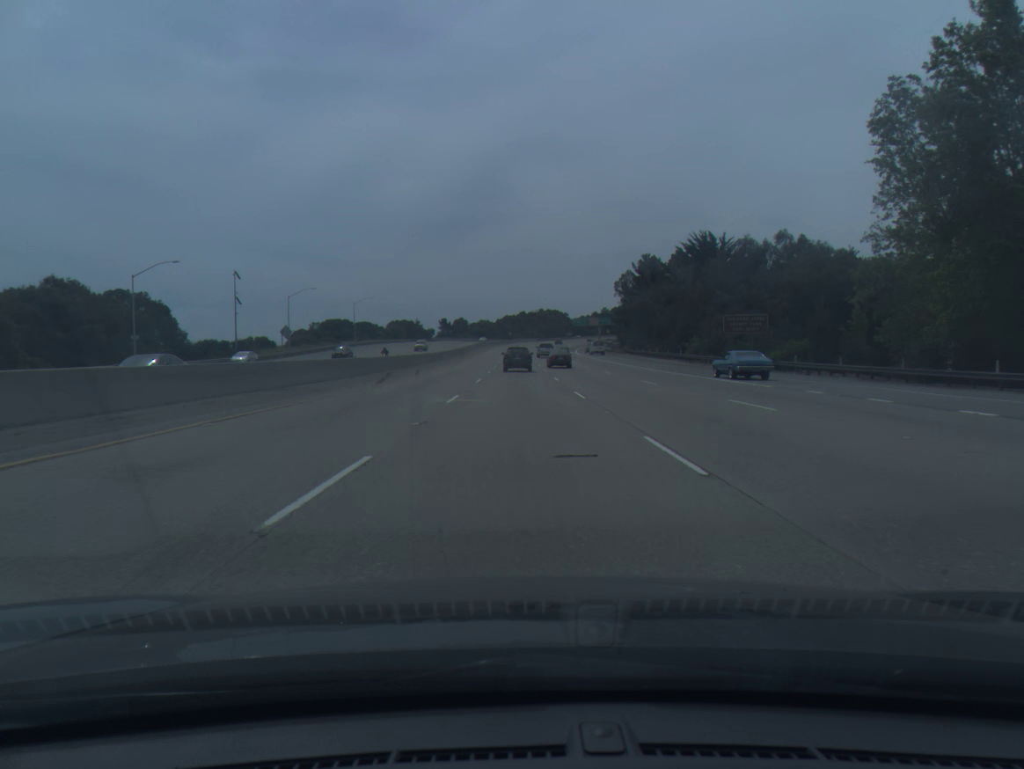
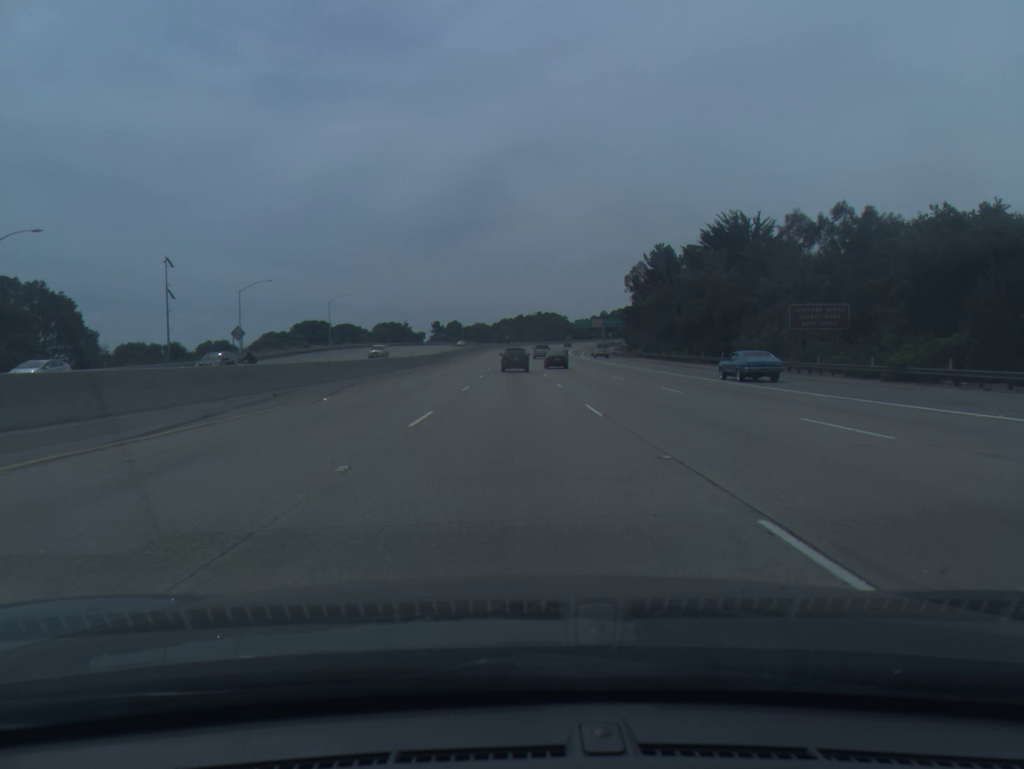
(+0.1, +20.0) m; 0°
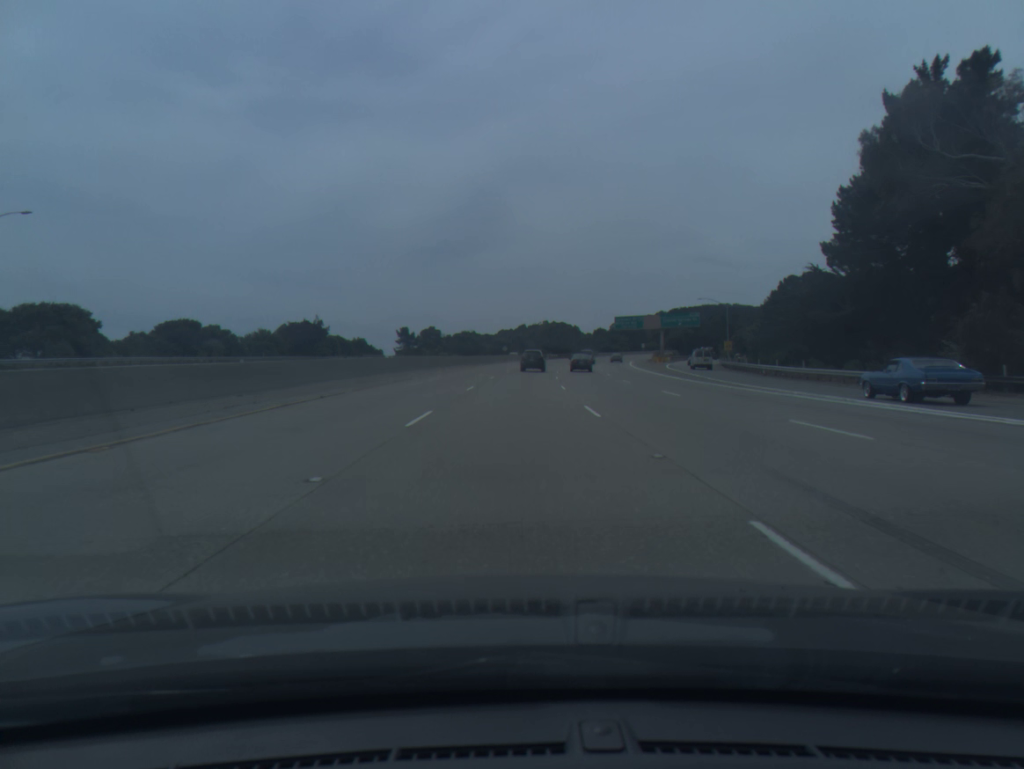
(-0.5, +99.6) m; 0°
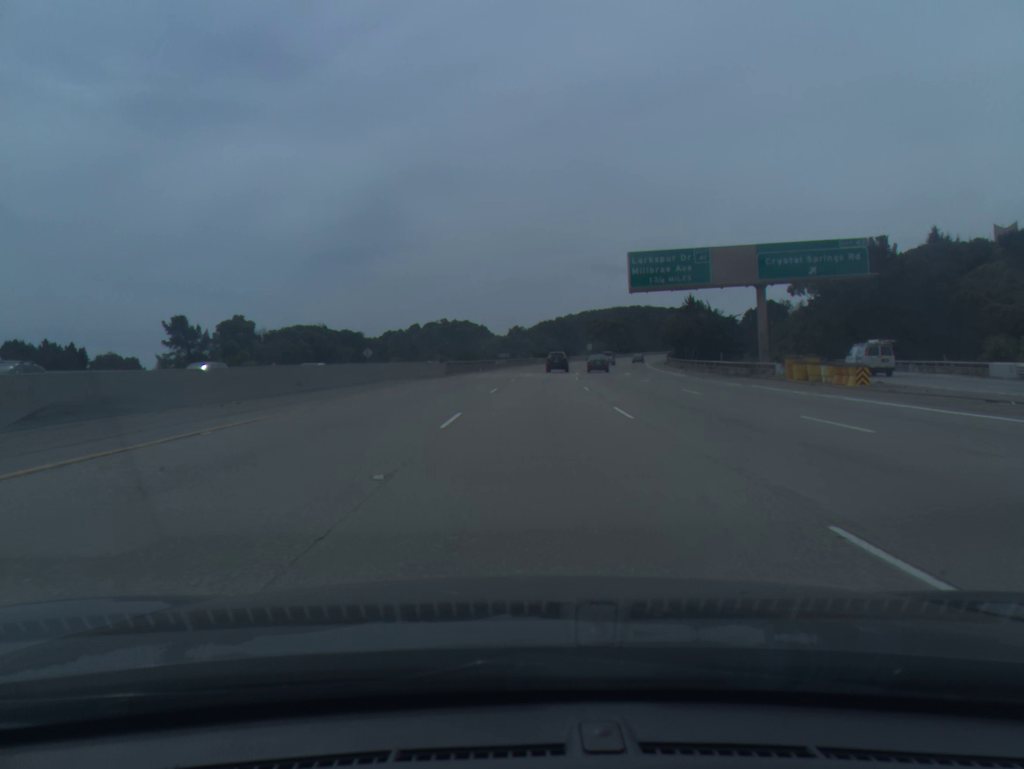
(+3.9, +99.4) m; +7°
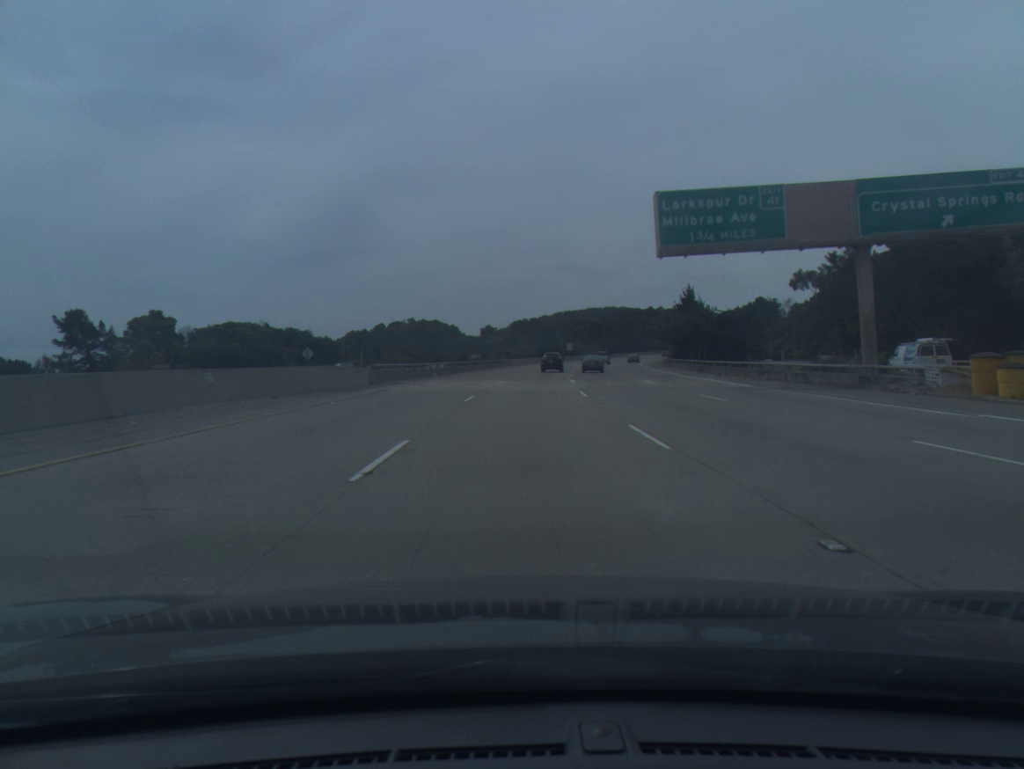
(+0.4, +20.0) m; +2°
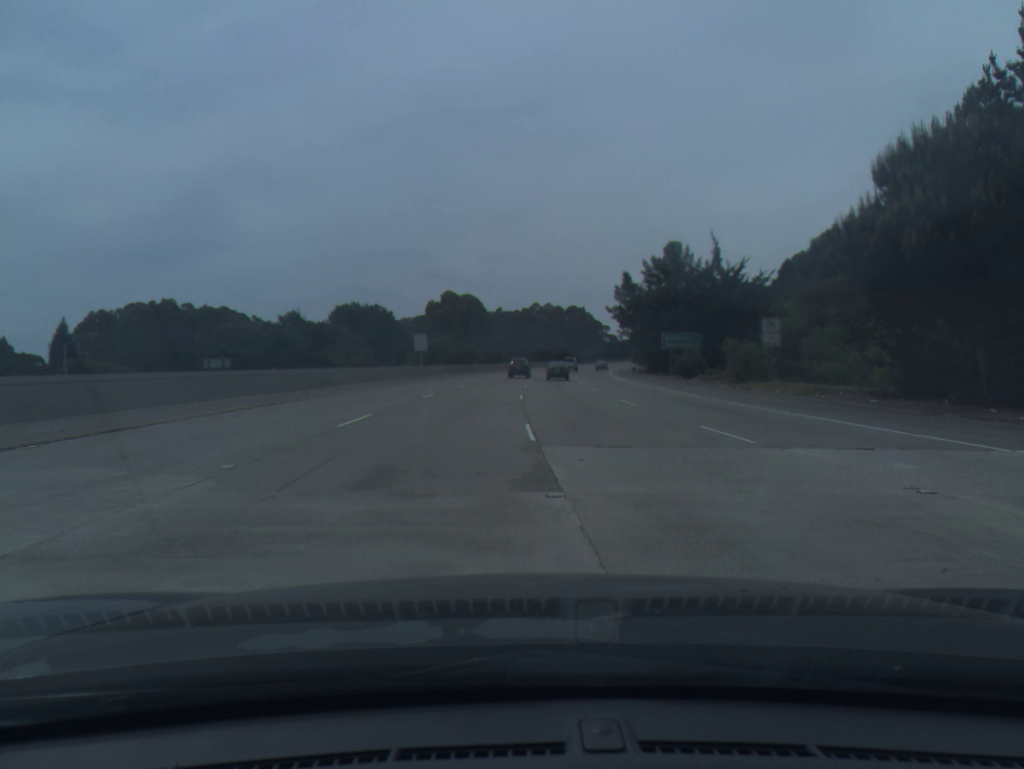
(+7.6, +100.1) m; +10°
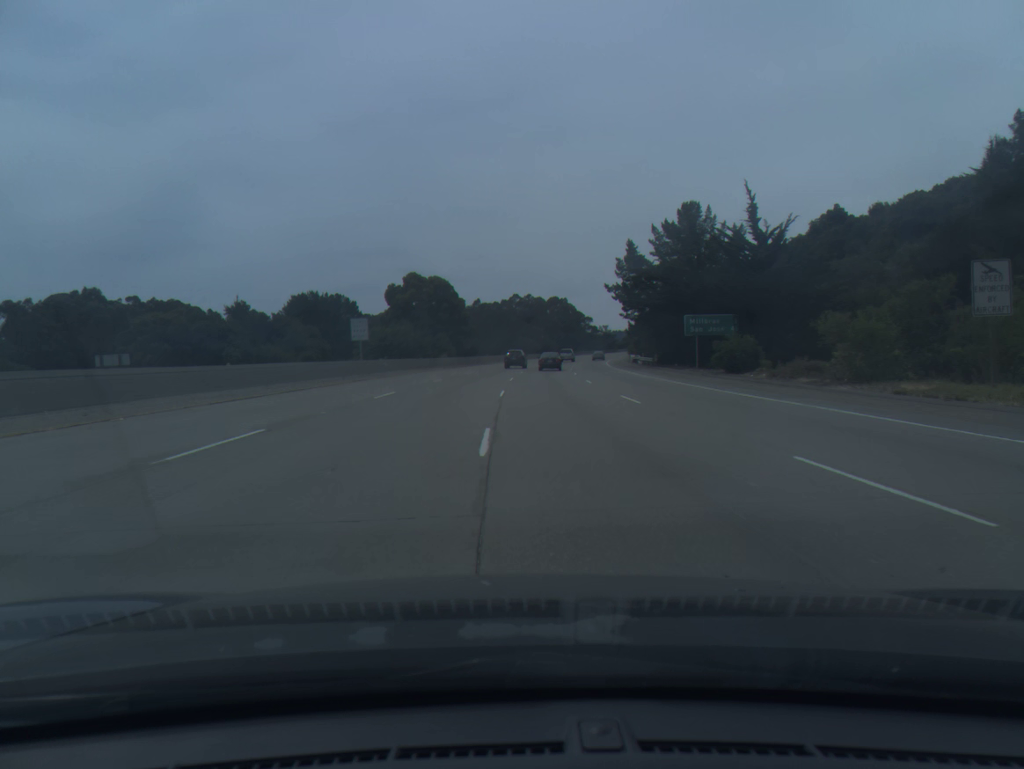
(+0.3, +20.1) m; +2°
